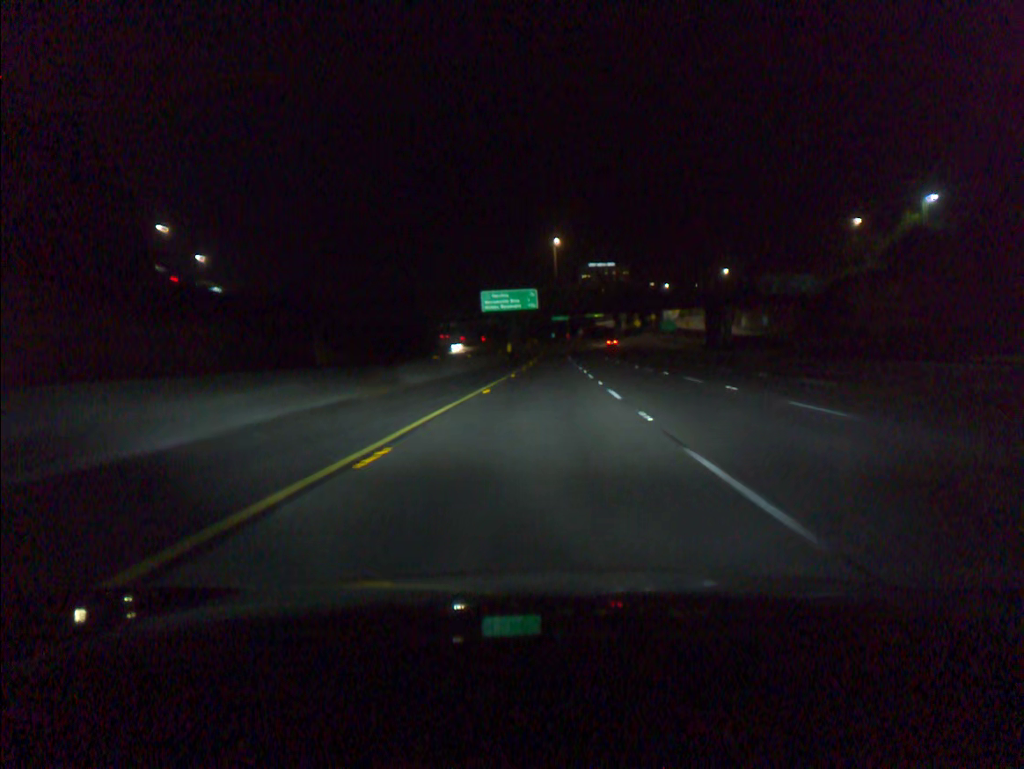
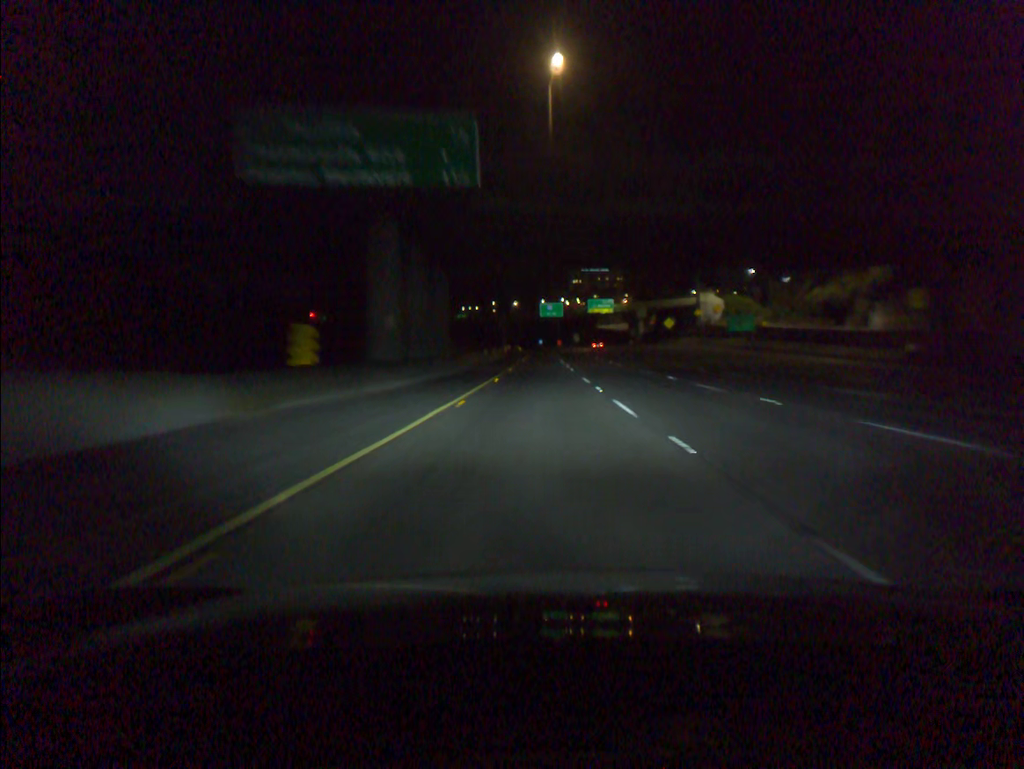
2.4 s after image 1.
(+1.3, +77.8) m; +1°
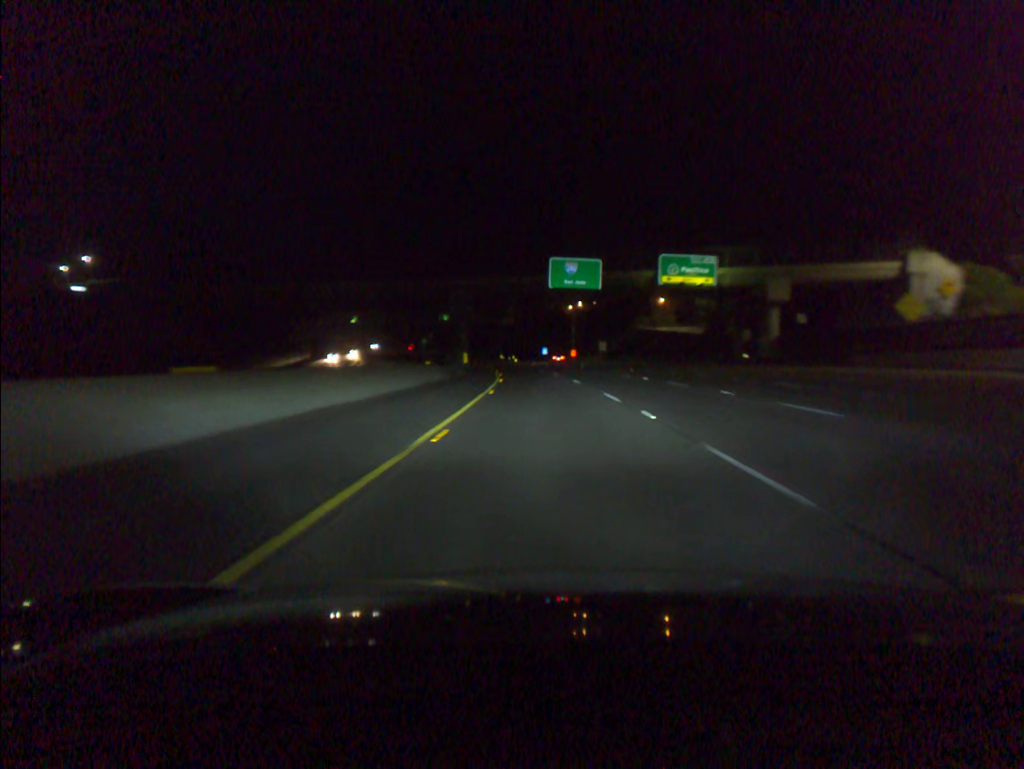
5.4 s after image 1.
(-0.5, +96.4) m; 0°
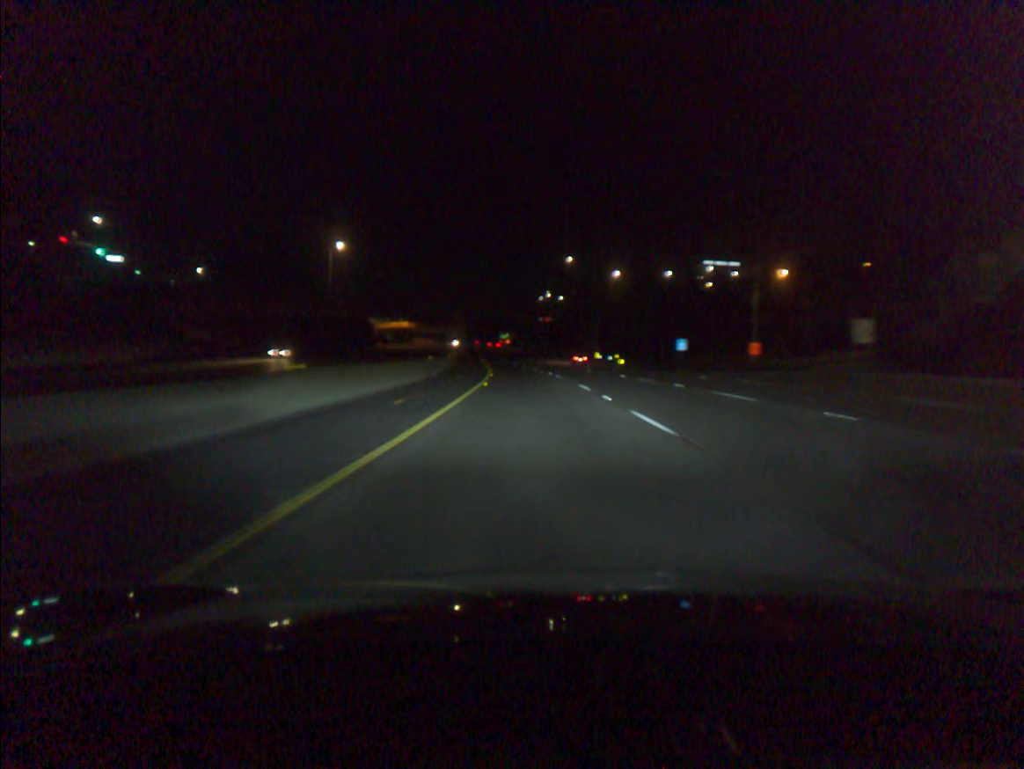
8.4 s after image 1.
(-4.8, +96.4) m; -7°
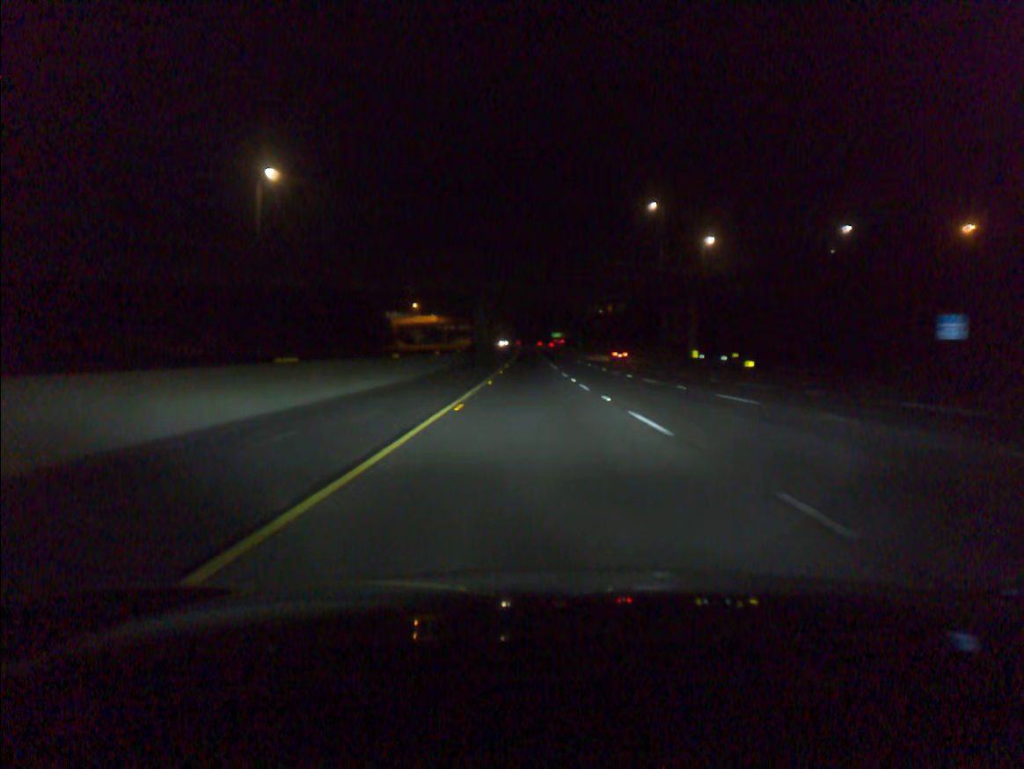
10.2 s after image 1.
(-2.0, +58.1) m; -4°
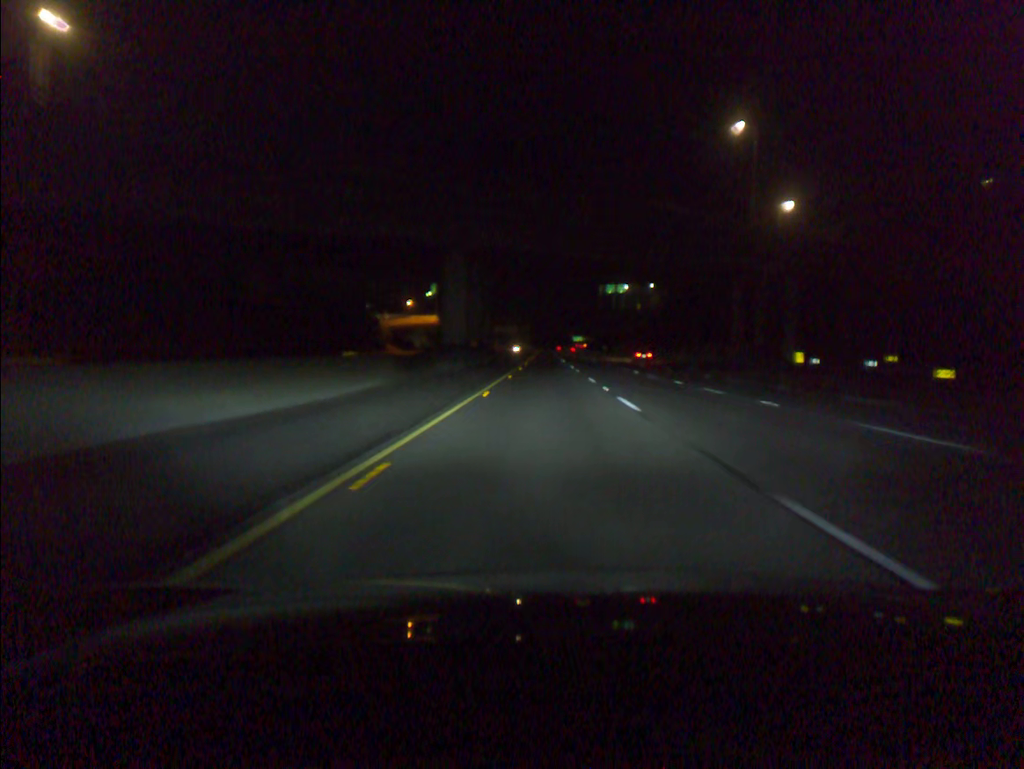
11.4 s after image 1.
(-0.6, +38.8) m; -1°
